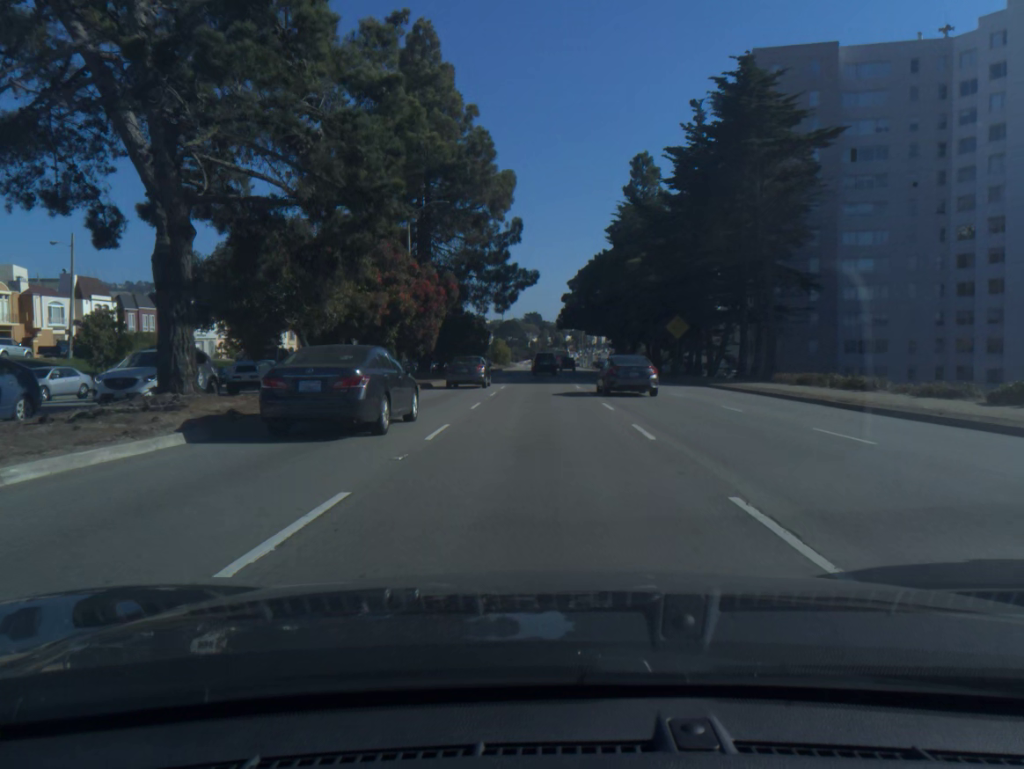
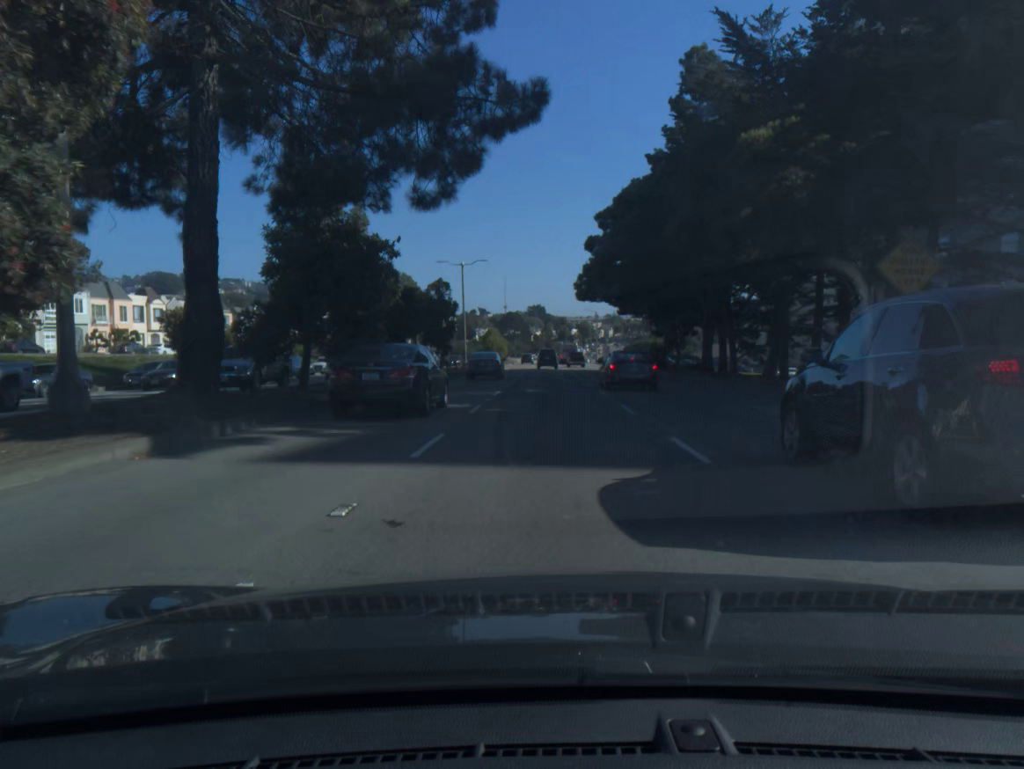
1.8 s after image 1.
(-0.1, +32.5) m; 0°
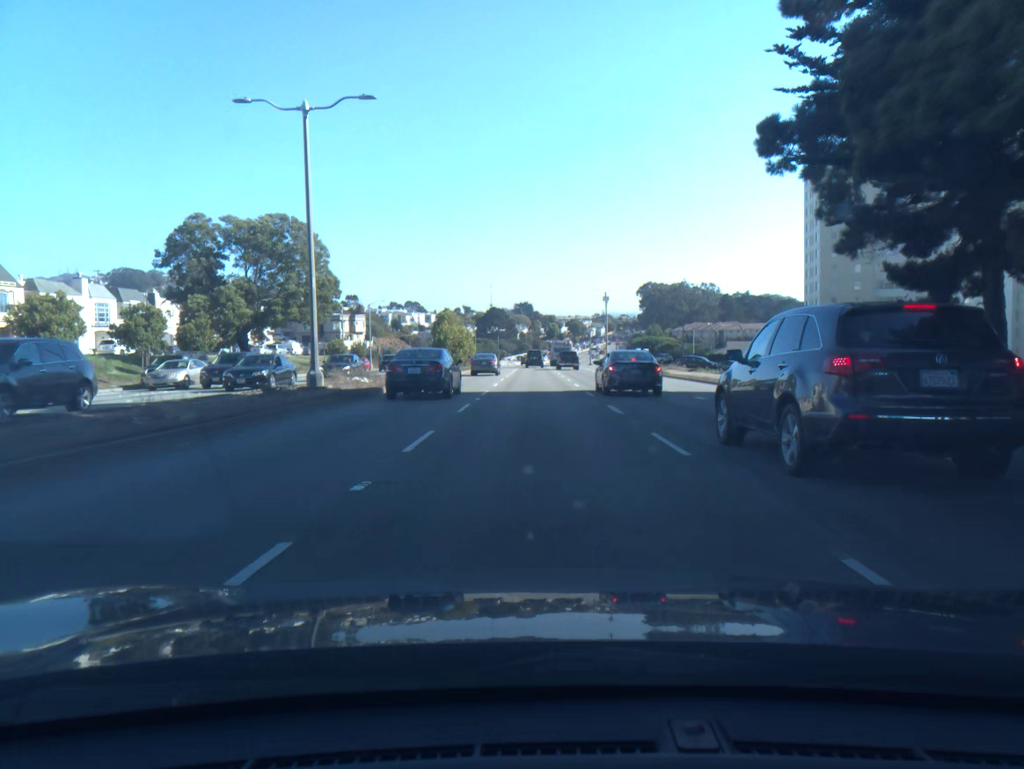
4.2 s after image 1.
(+0.3, +43.8) m; +1°
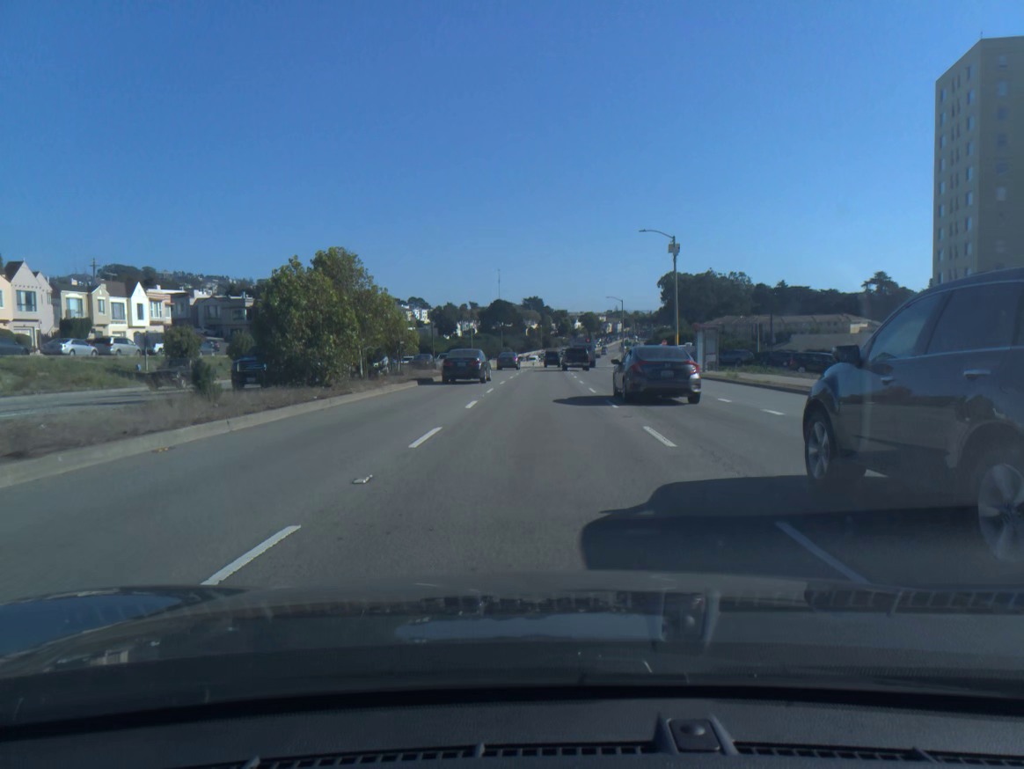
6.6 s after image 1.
(-0.2, +43.7) m; -1°
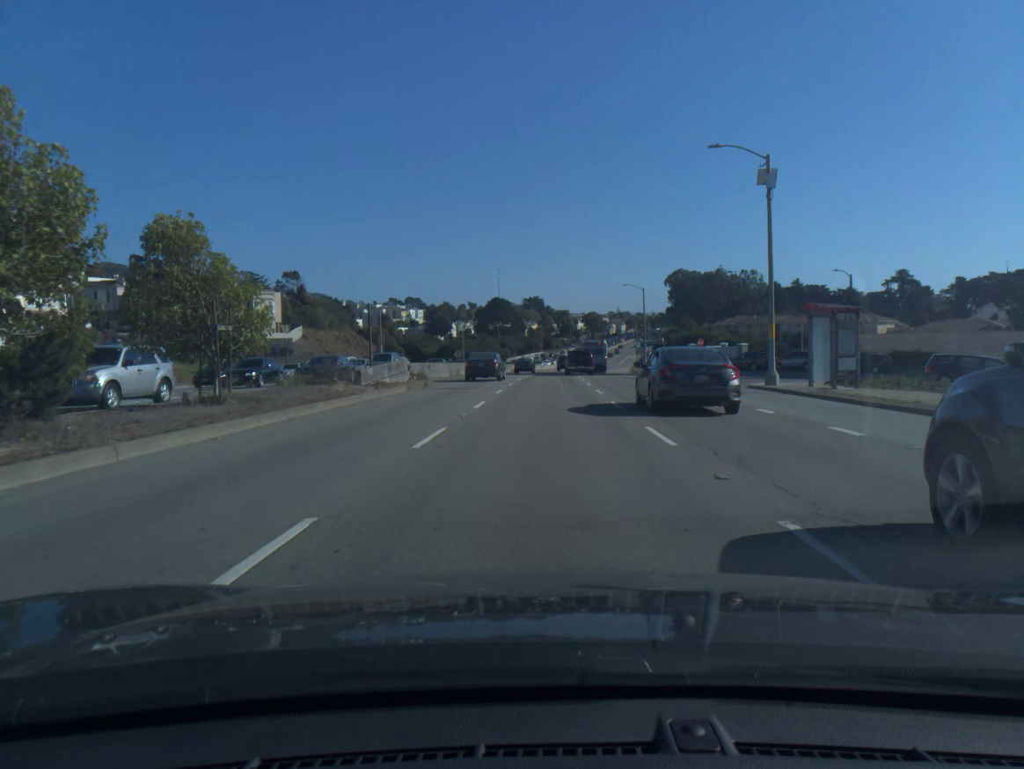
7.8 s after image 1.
(0.0, +21.9) m; 0°
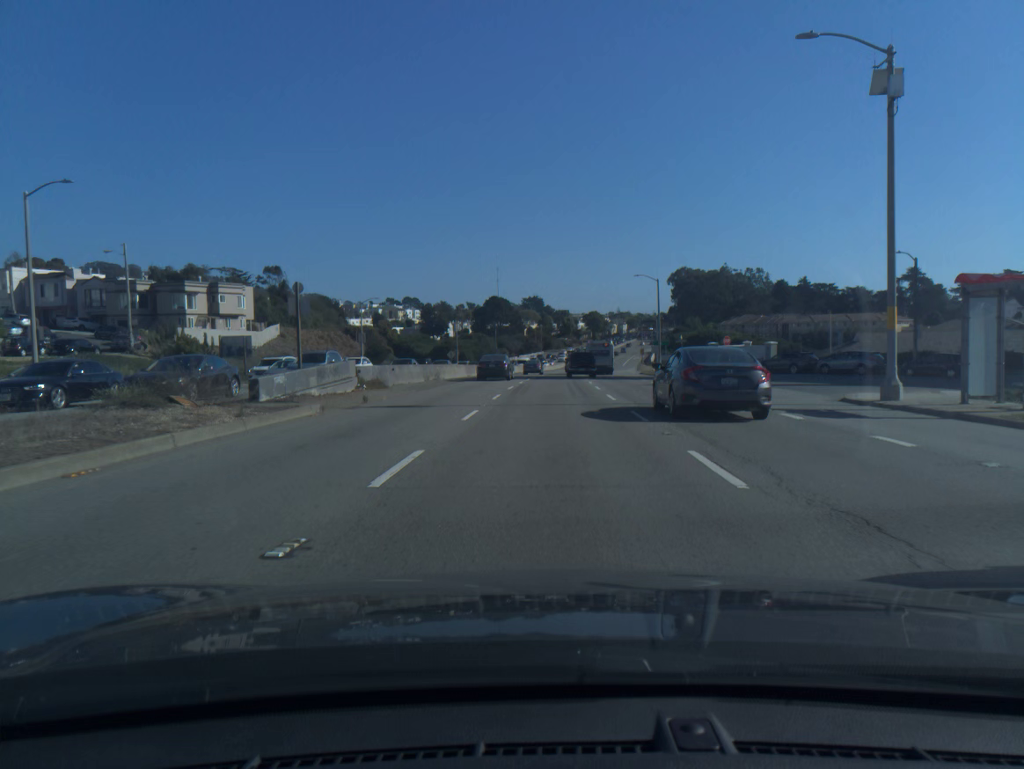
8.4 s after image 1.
(0.0, +10.9) m; 0°
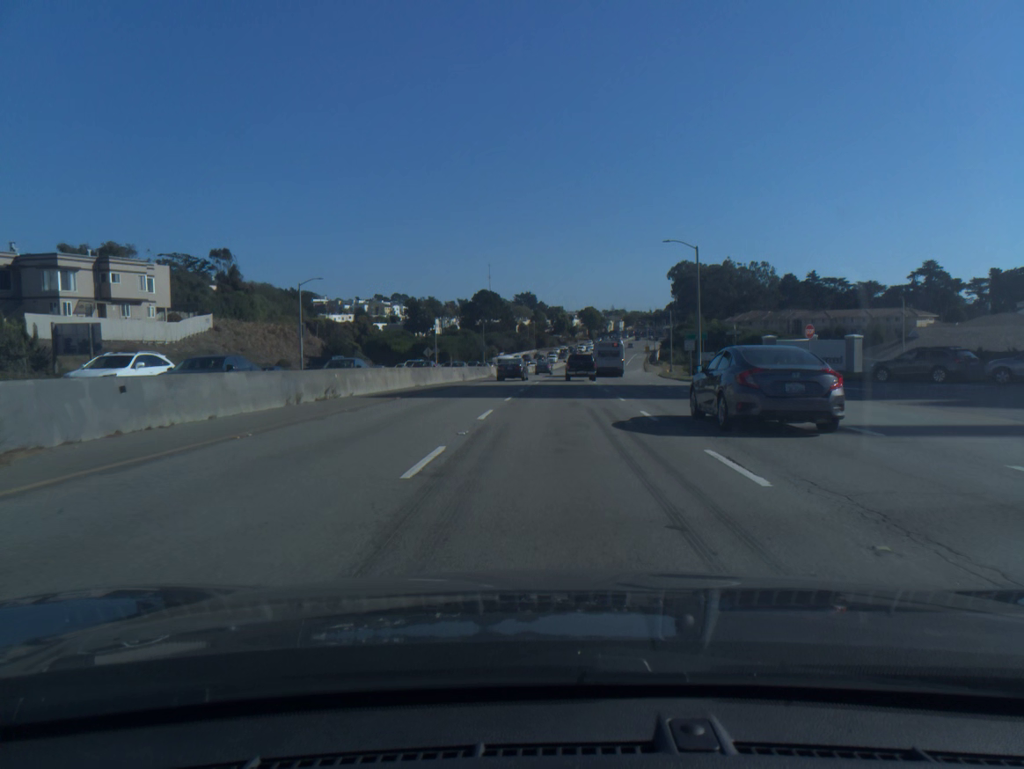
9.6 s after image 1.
(0.0, +21.8) m; +1°
